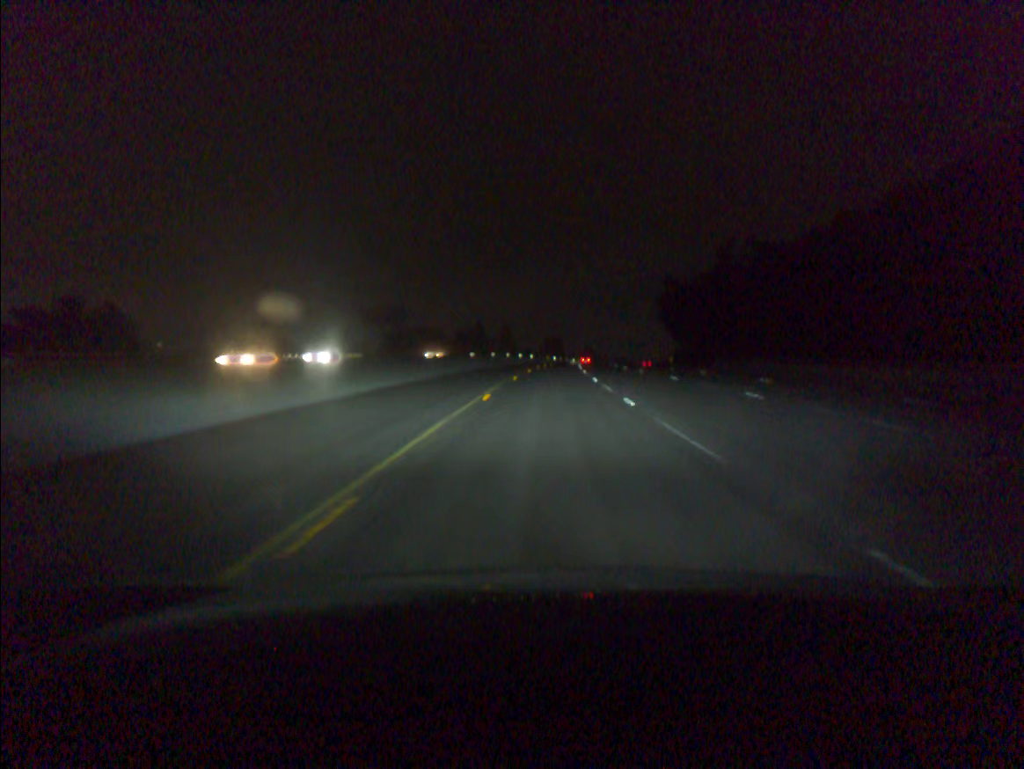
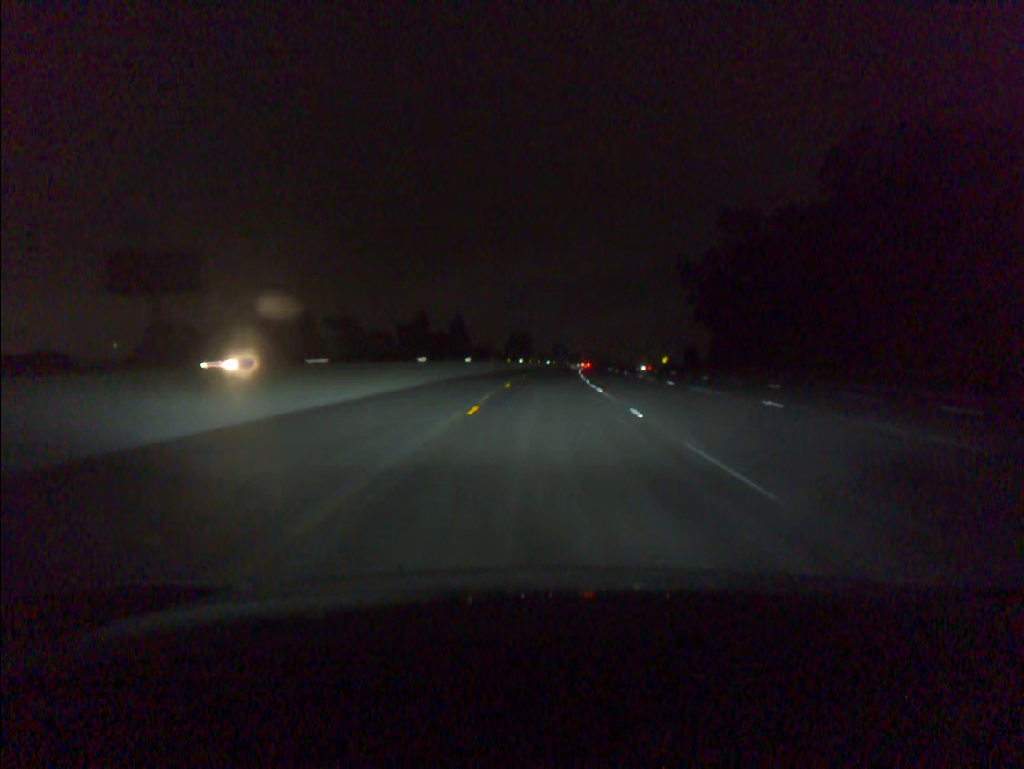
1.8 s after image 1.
(+1.5, +60.9) m; +3°
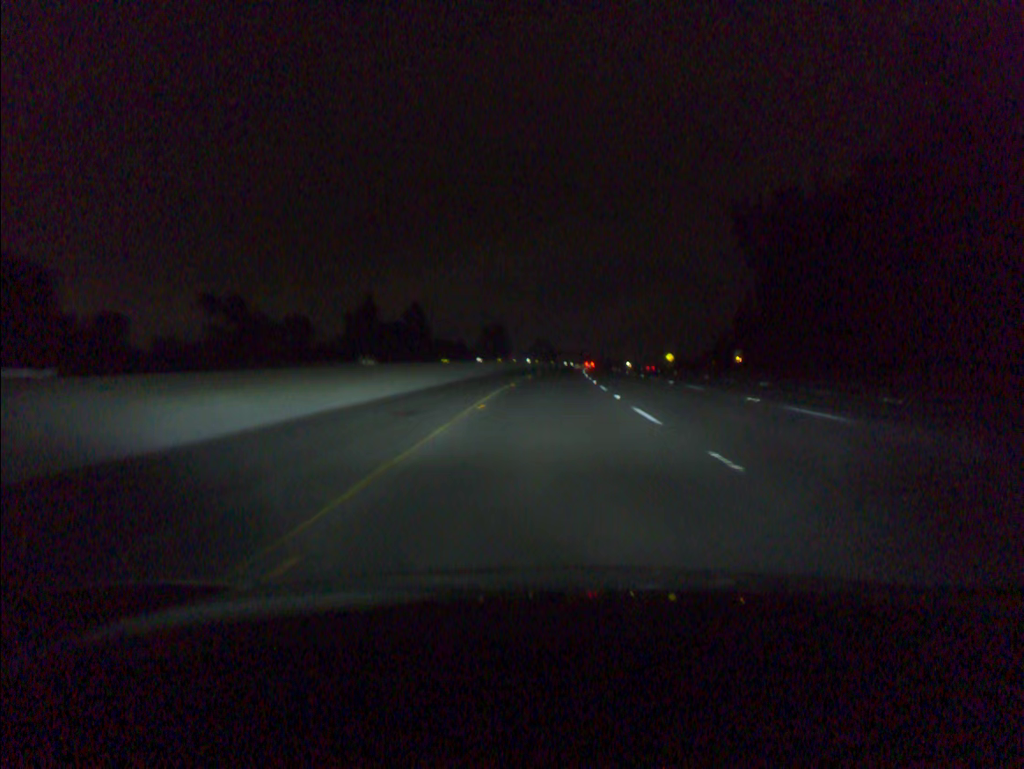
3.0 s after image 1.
(+0.5, +40.9) m; +1°
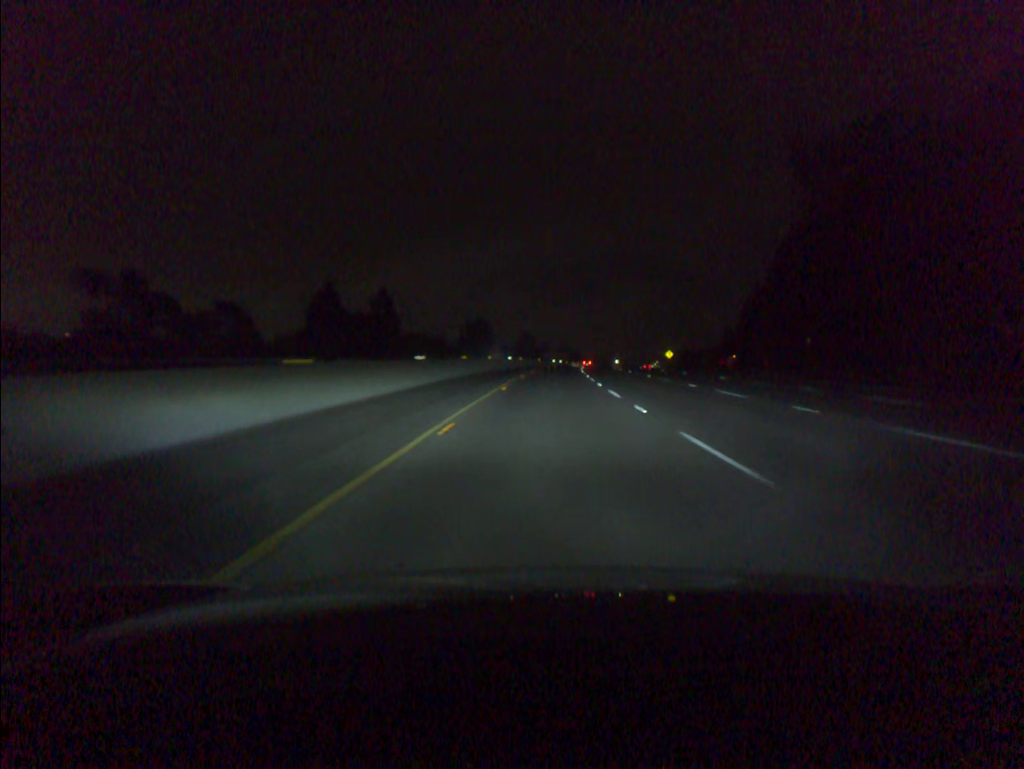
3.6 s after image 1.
(+0.2, +20.5) m; +1°
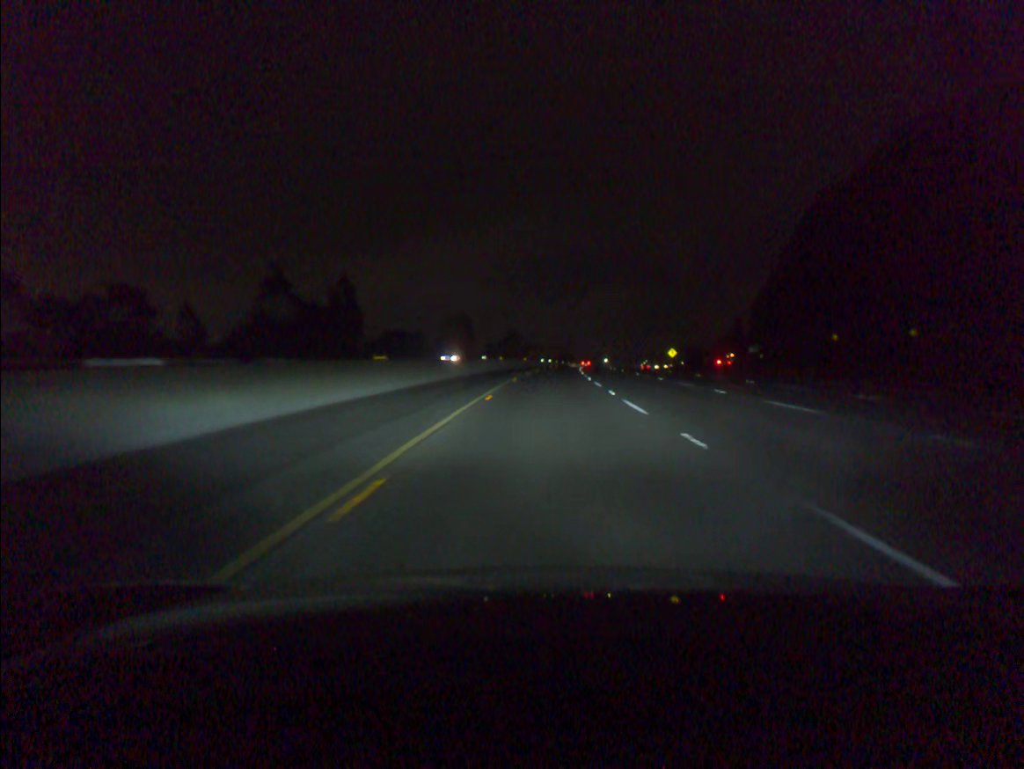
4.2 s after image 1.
(+0.2, +20.6) m; +1°
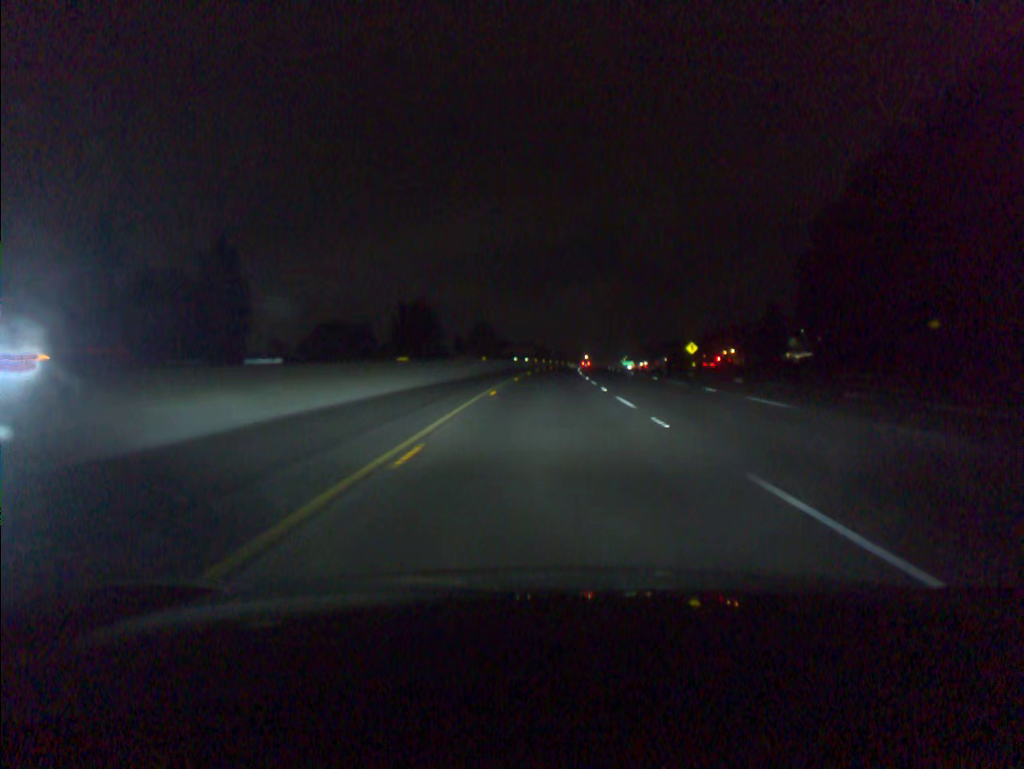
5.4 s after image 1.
(+0.6, +41.2) m; +2°
